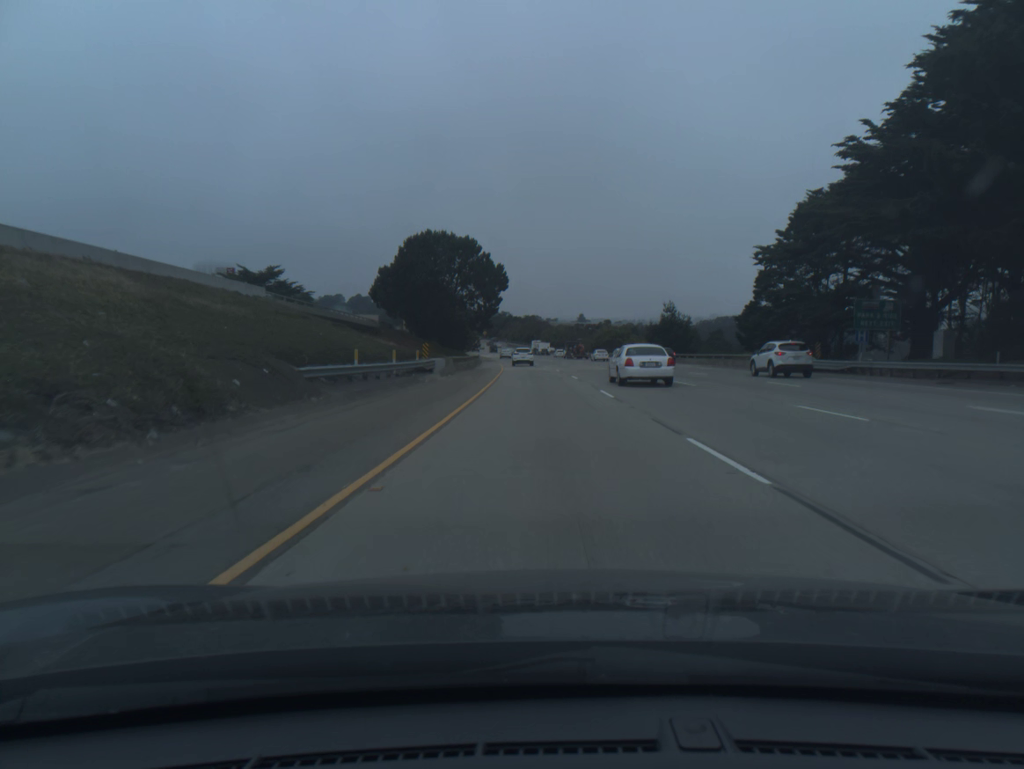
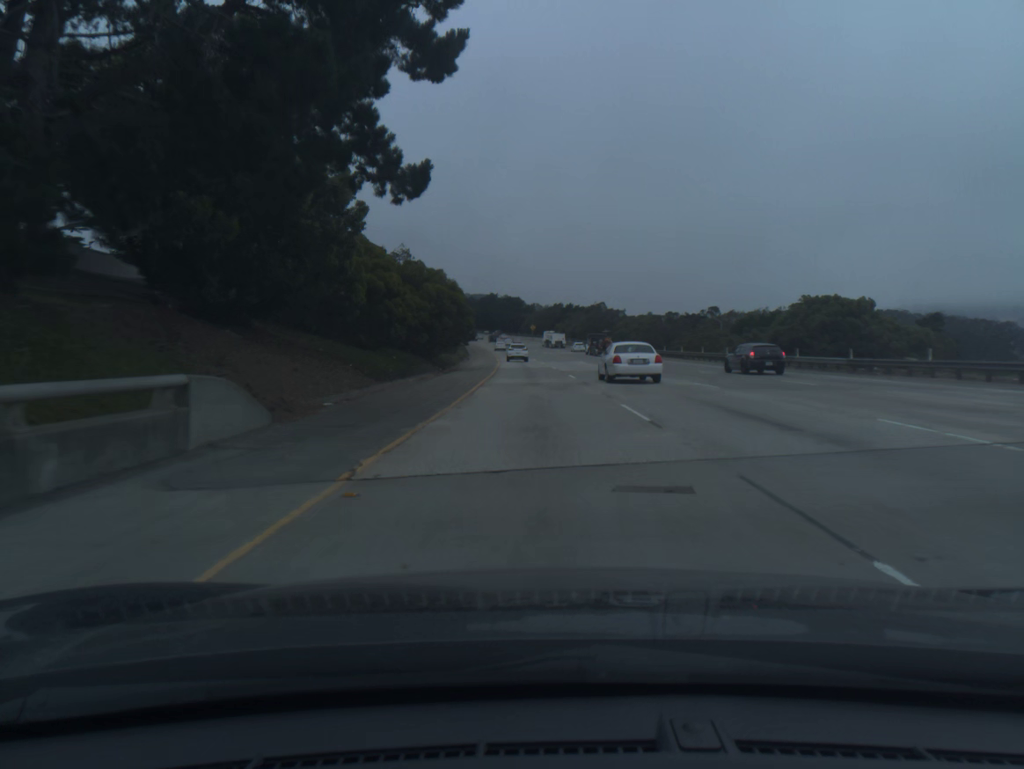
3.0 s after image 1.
(-3.2, +93.0) m; -4°
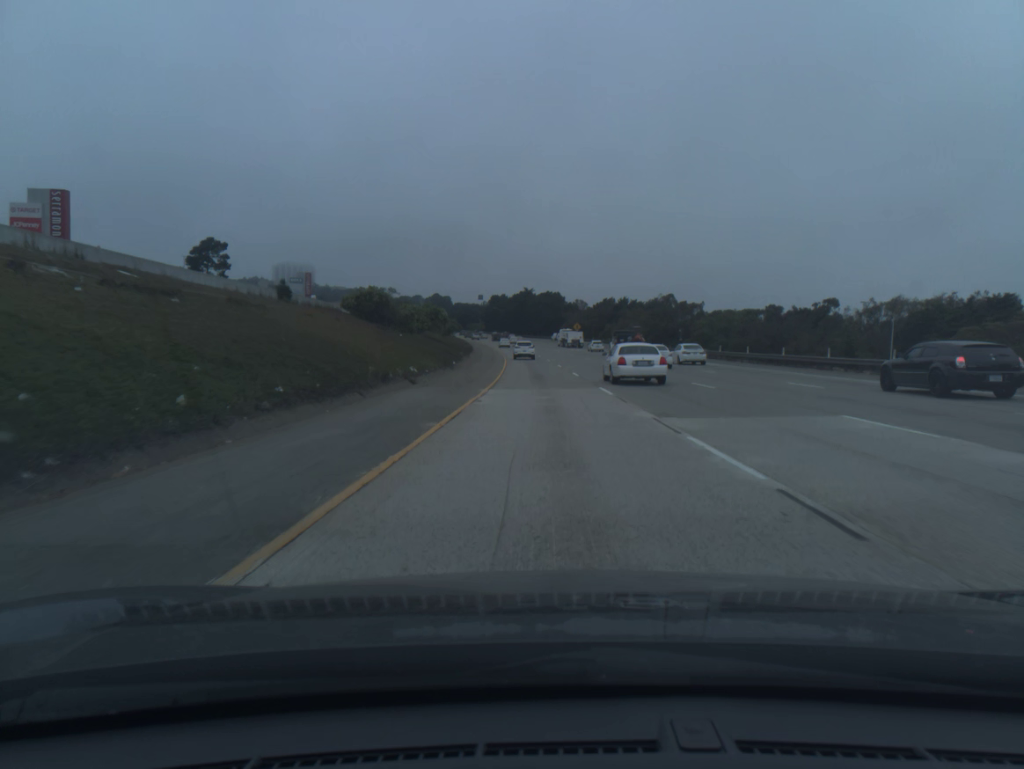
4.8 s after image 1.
(-1.5, +56.1) m; -3°
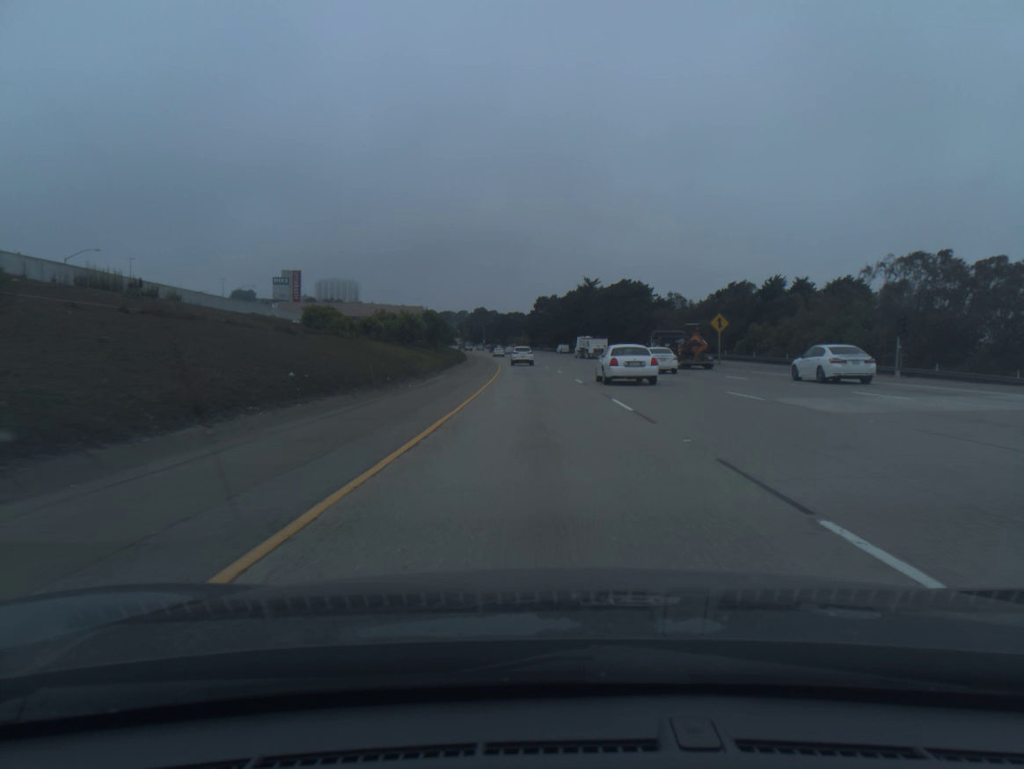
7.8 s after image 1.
(-3.0, +93.3) m; -4°
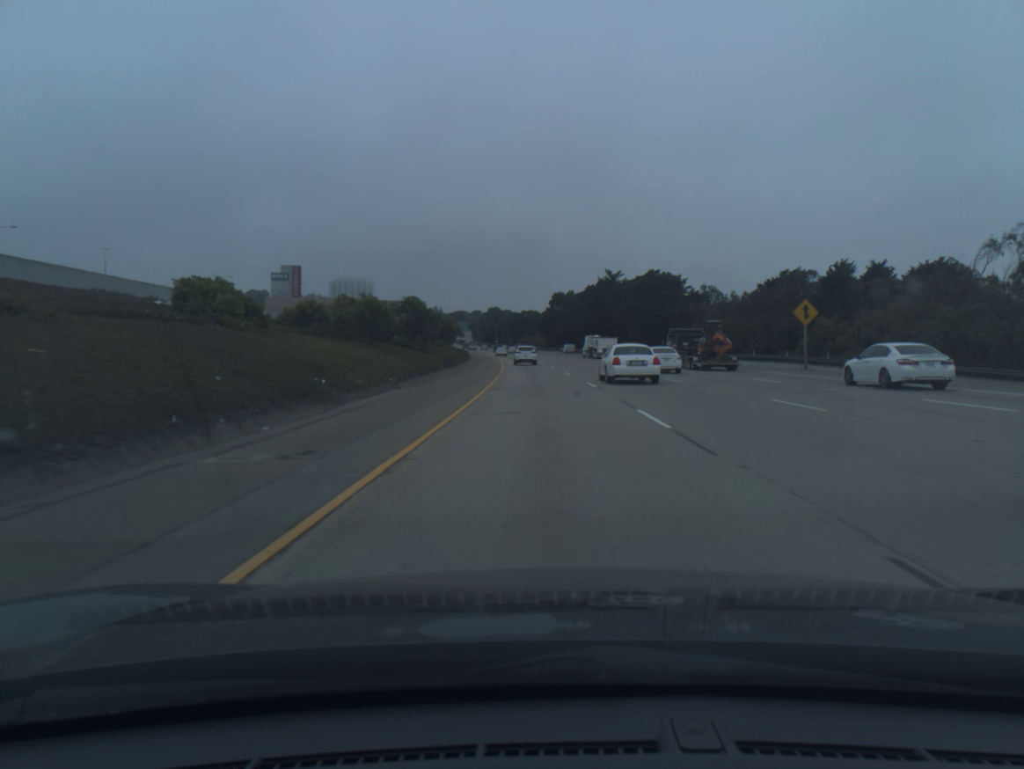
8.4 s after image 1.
(-0.2, +18.5) m; -1°
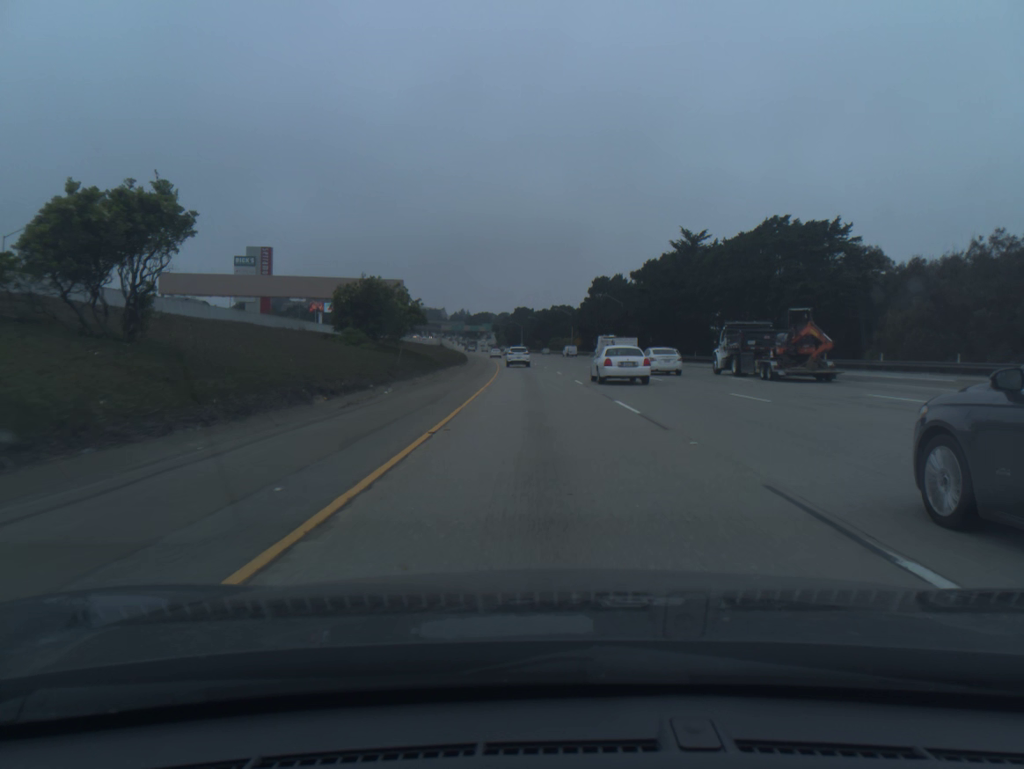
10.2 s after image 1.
(-1.1, +55.0) m; -2°
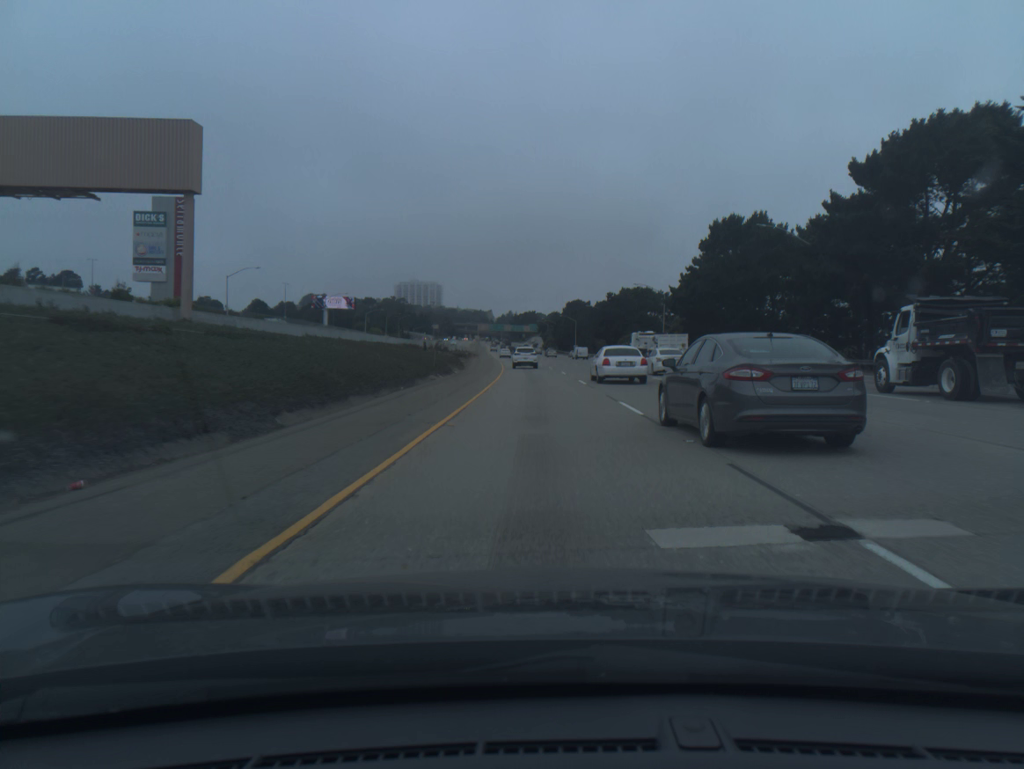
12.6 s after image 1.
(-2.3, +72.3) m; -4°
